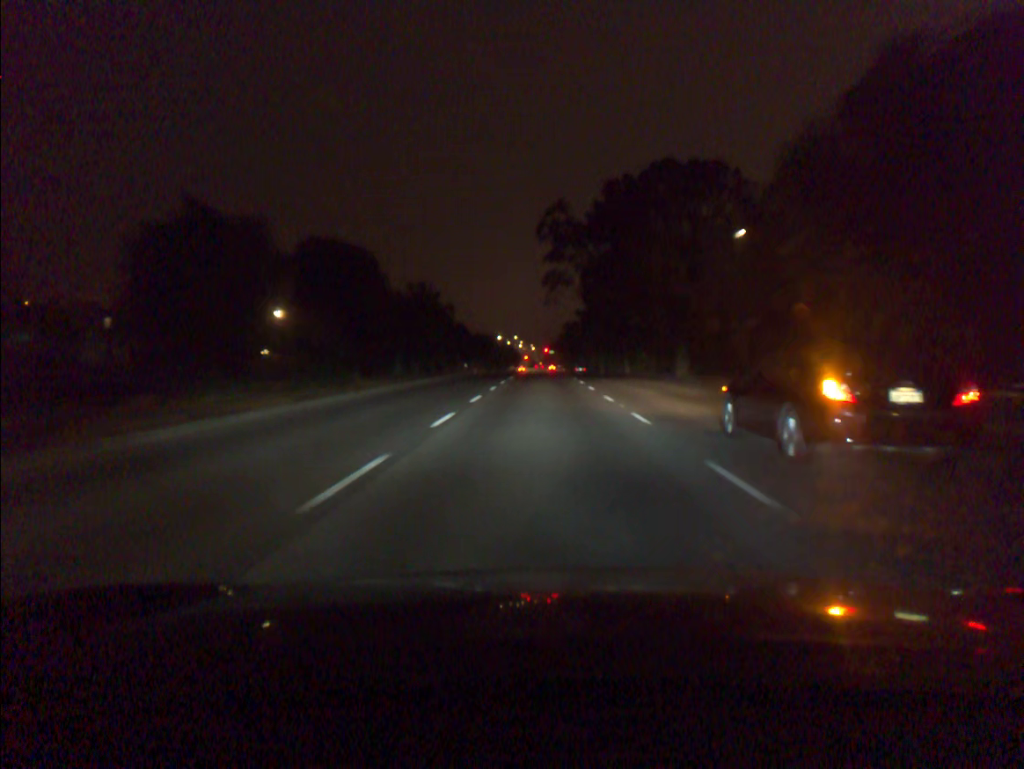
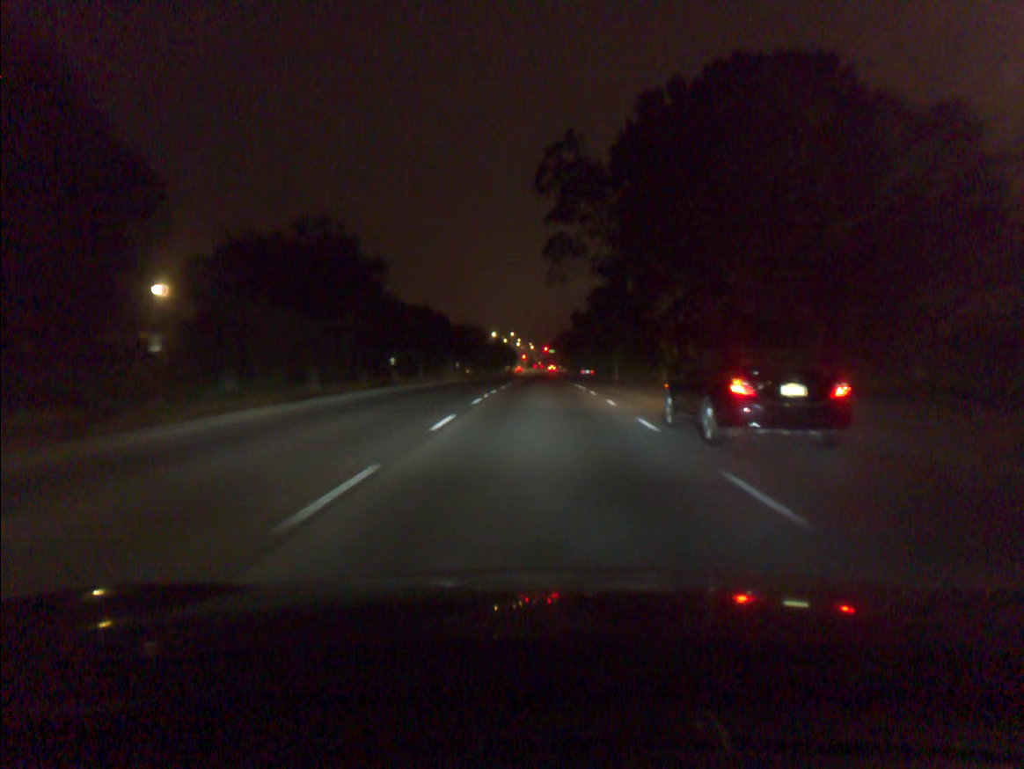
(0.0, +22.1) m; 0°
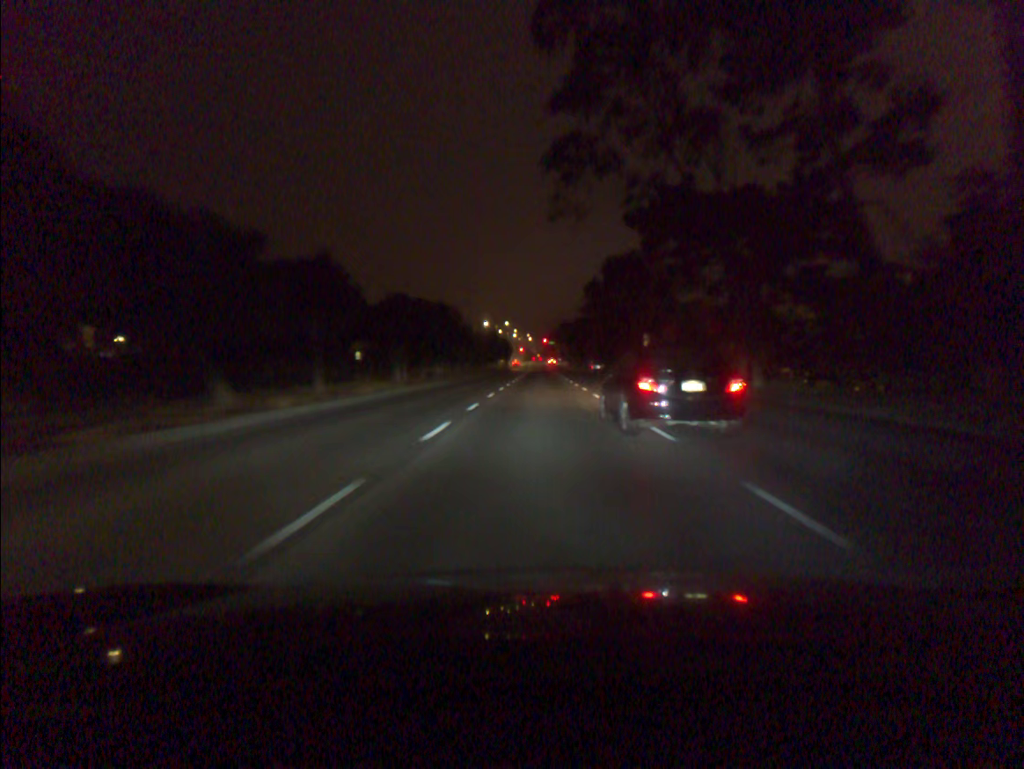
(0.0, +22.6) m; 0°
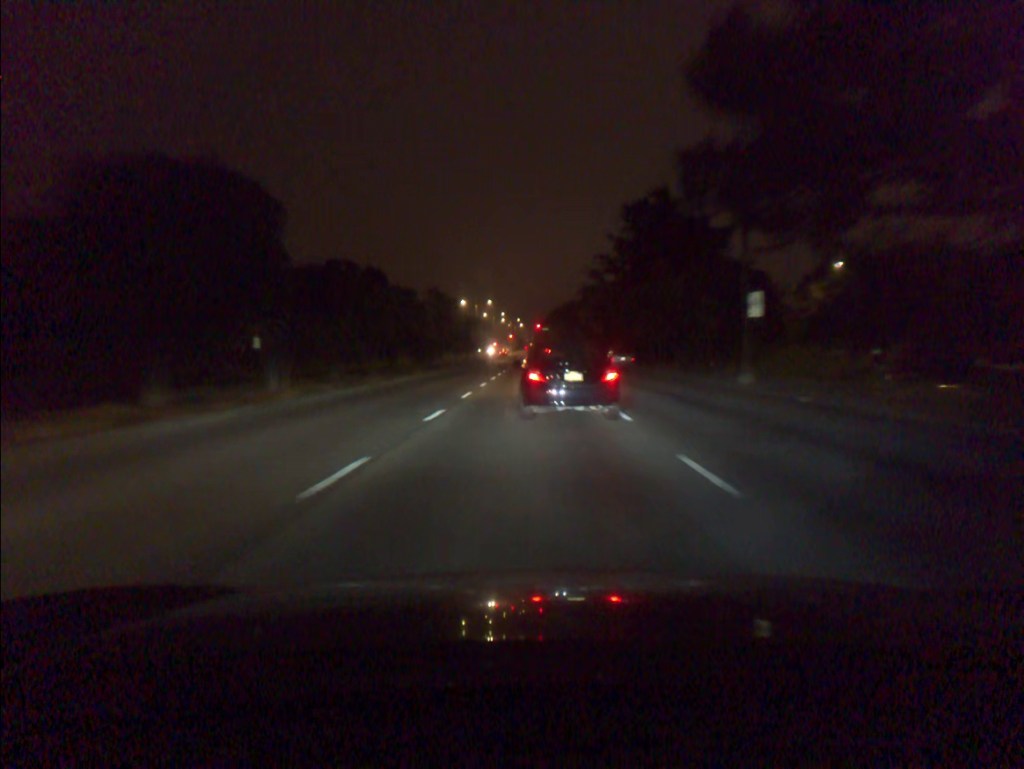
(+0.2, +33.8) m; 0°
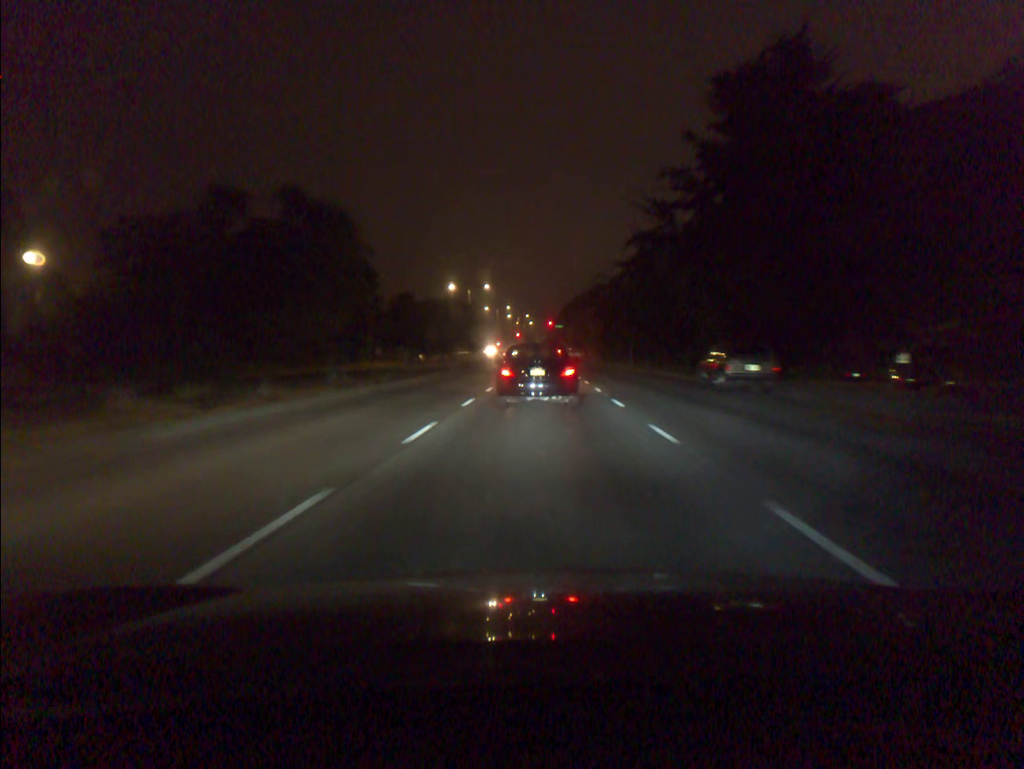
(-0.2, +32.2) m; -1°
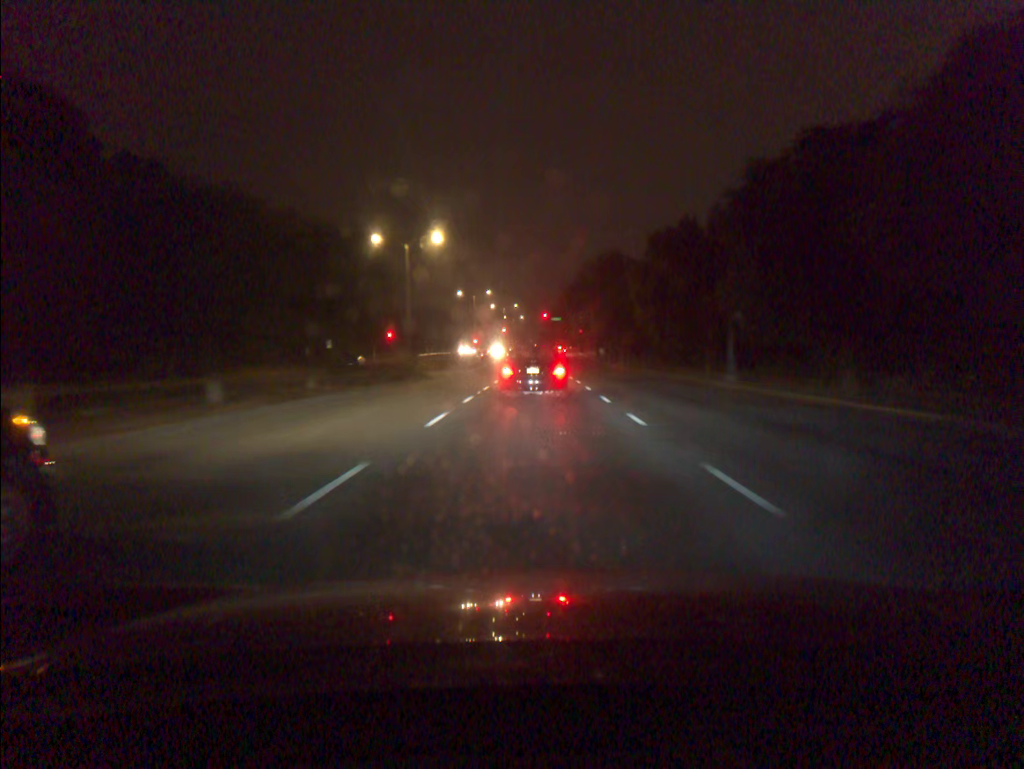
(+0.3, +41.0) m; +1°
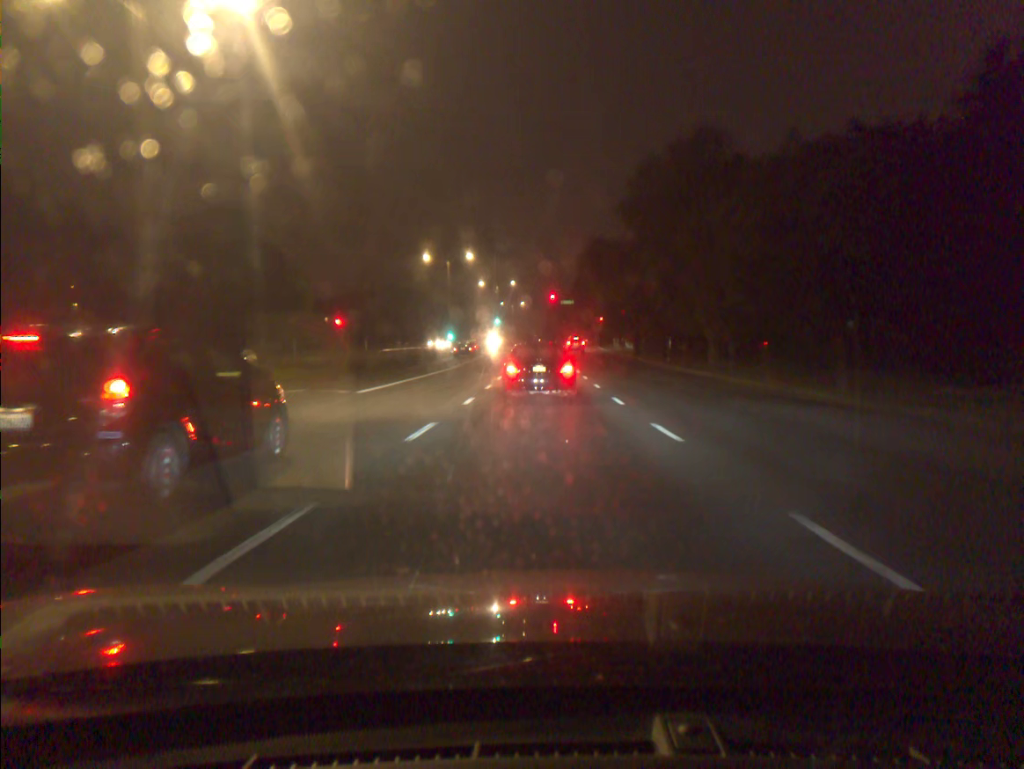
(-0.2, +38.2) m; 0°
